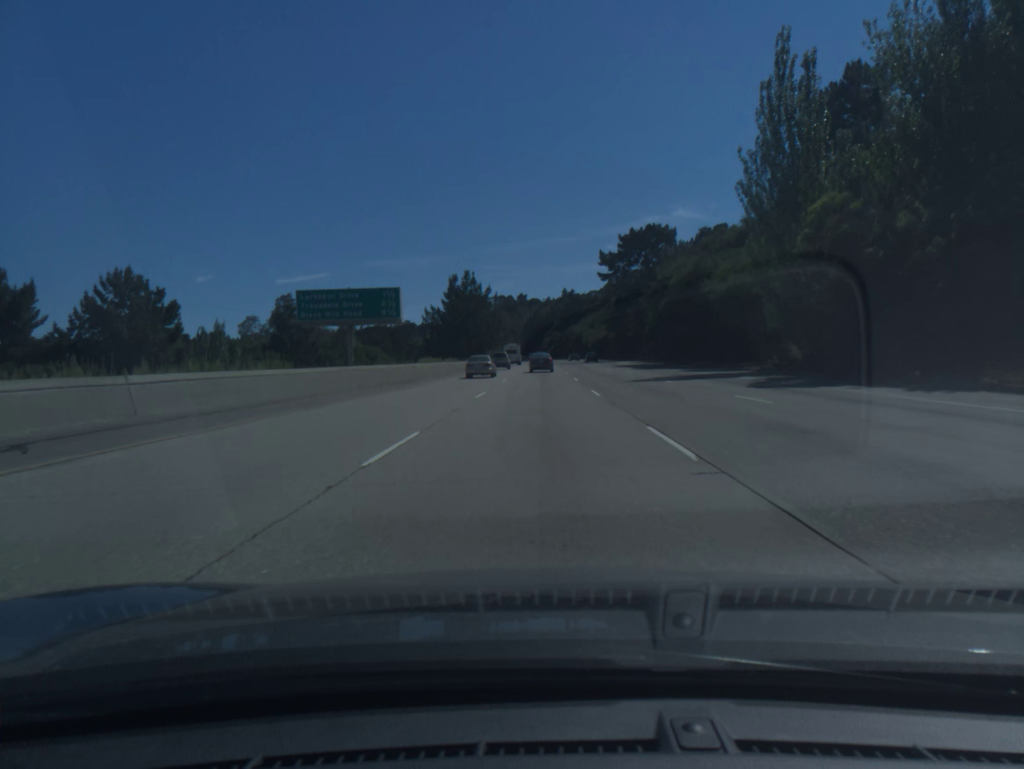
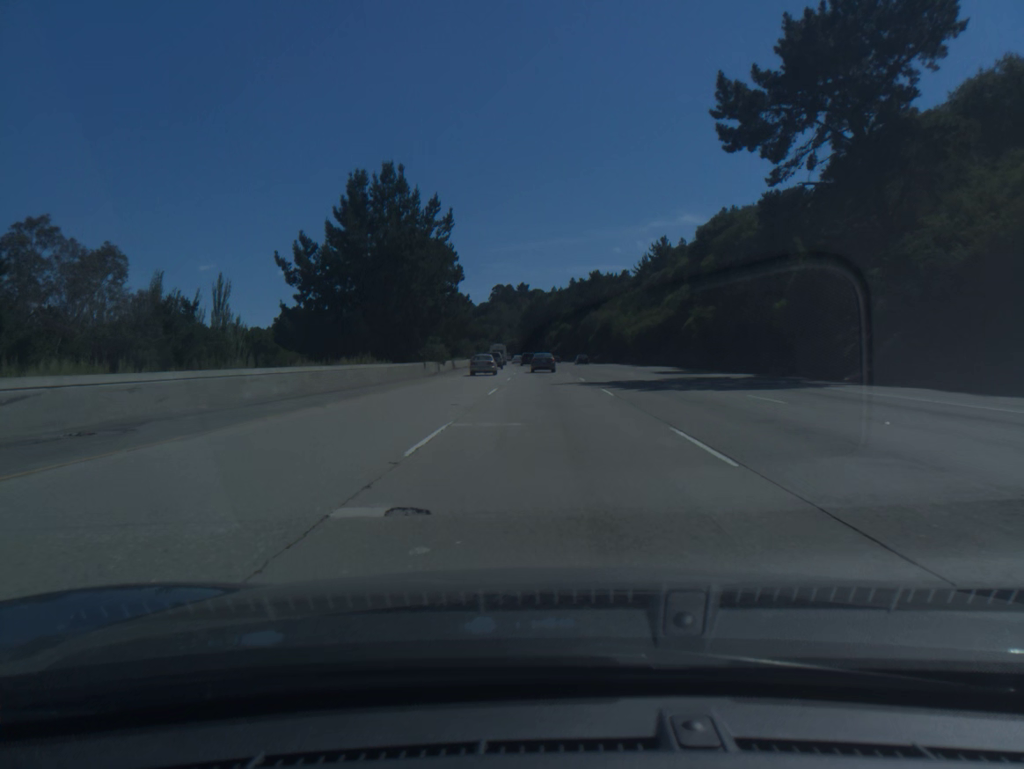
(-0.5, +73.0) m; 0°
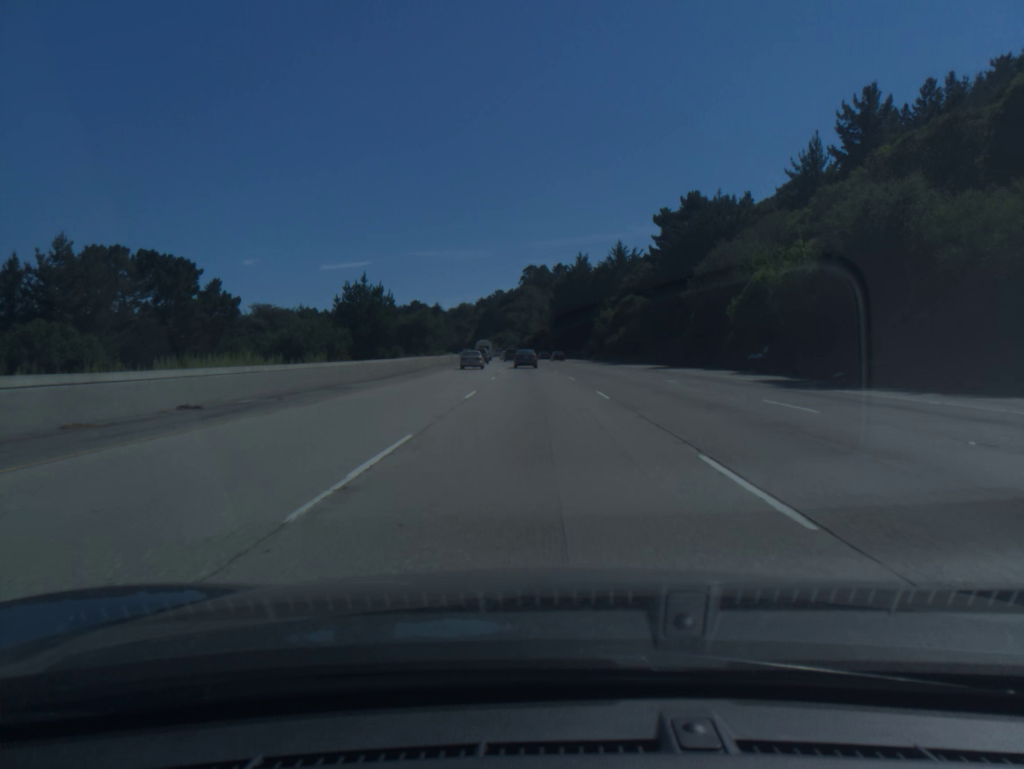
(-1.1, +90.7) m; -3°
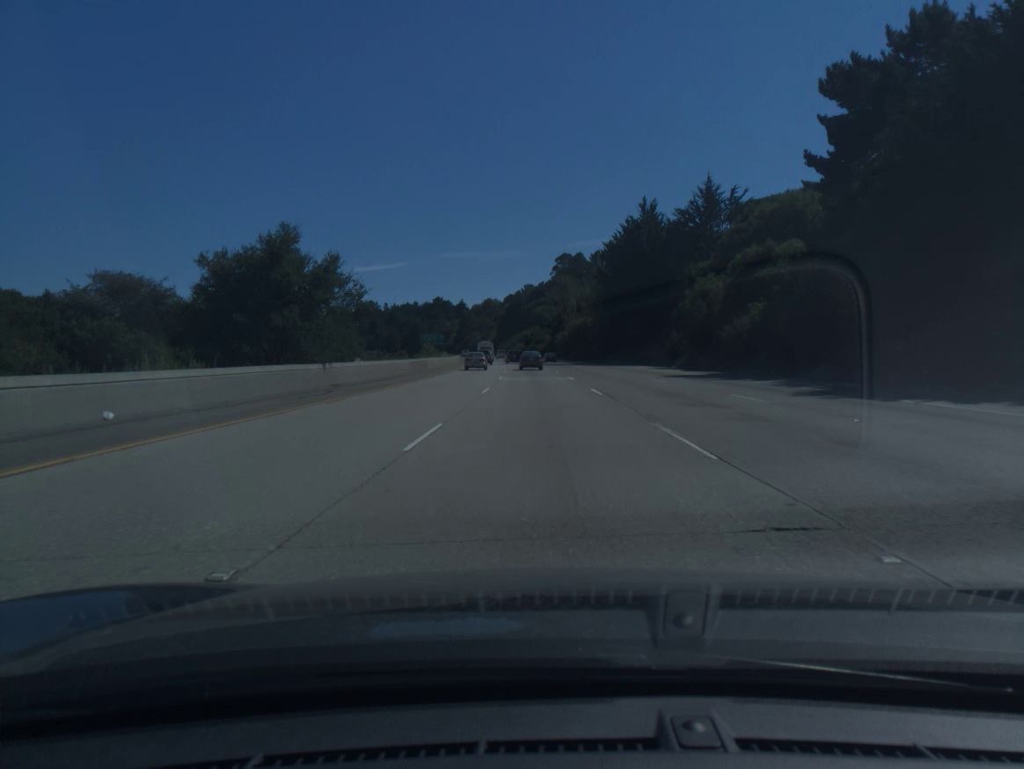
(-1.2, +54.4) m; -2°
